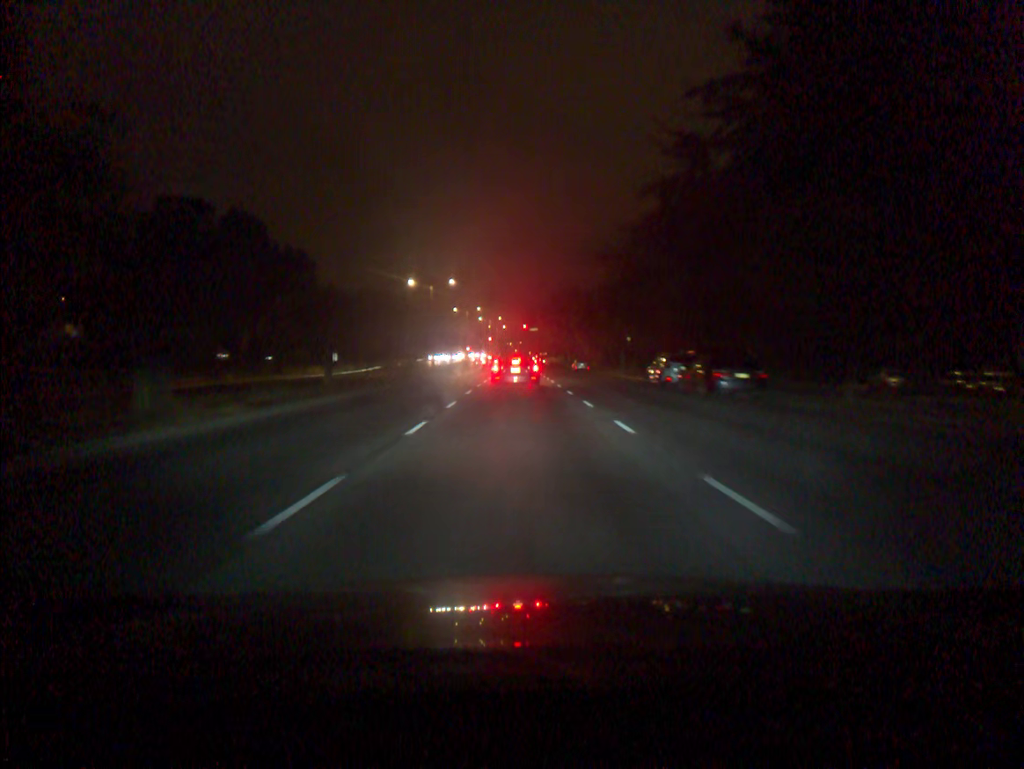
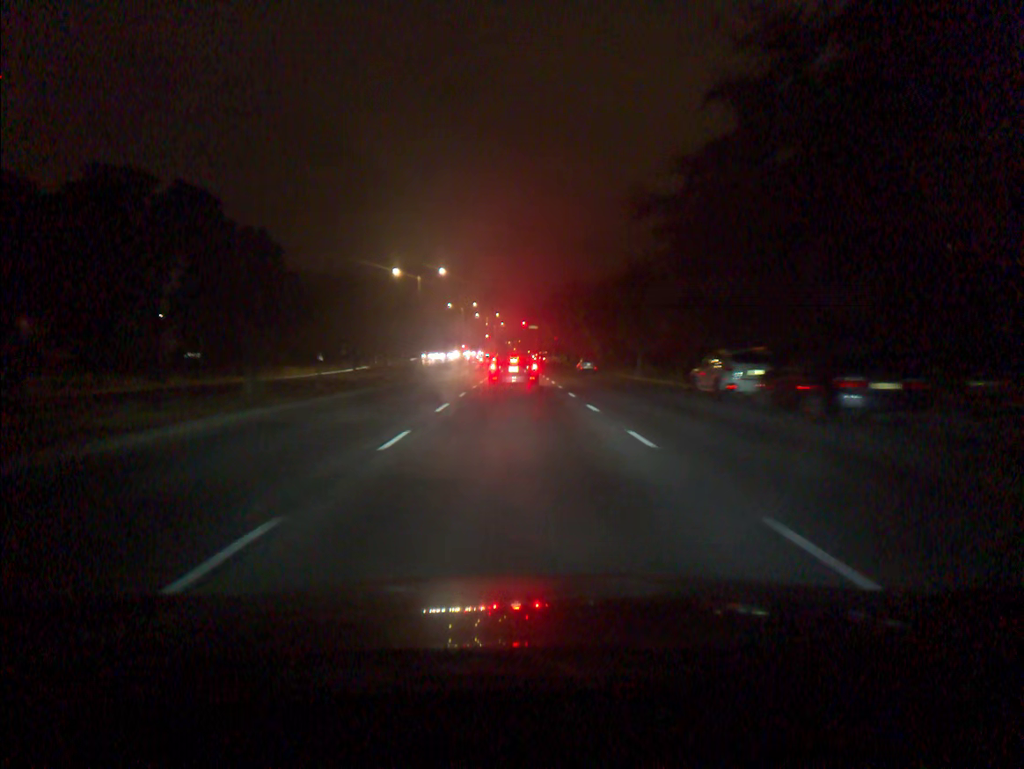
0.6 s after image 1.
(0.0, +9.3) m; 0°
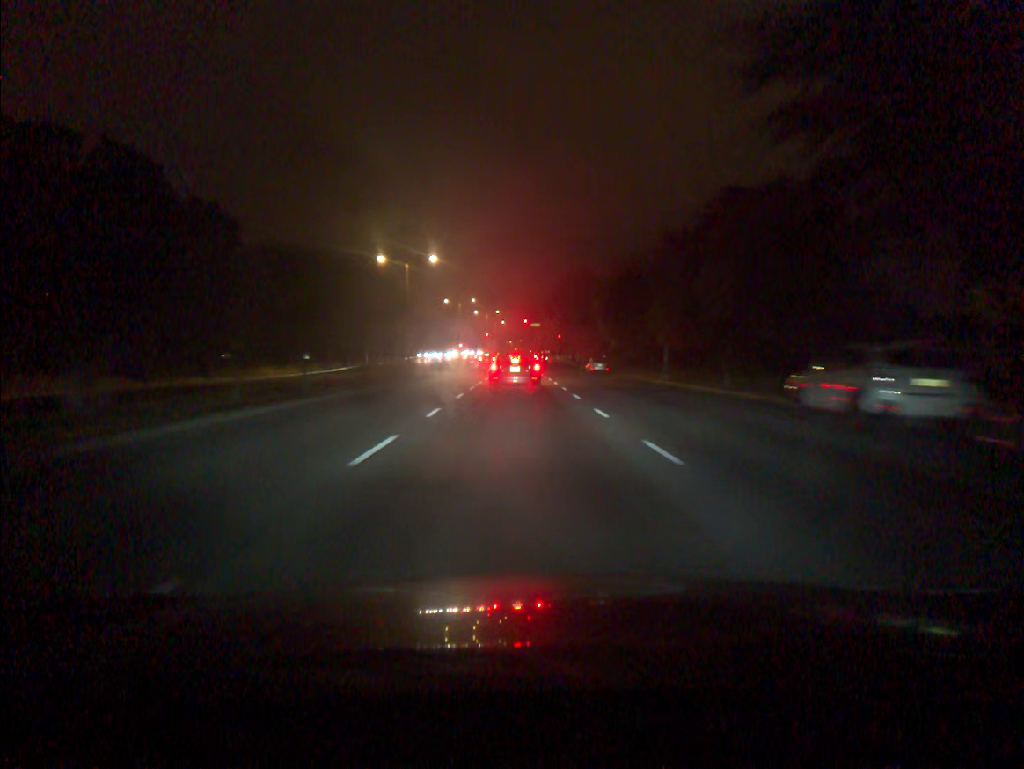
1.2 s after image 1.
(0.0, +9.1) m; 0°
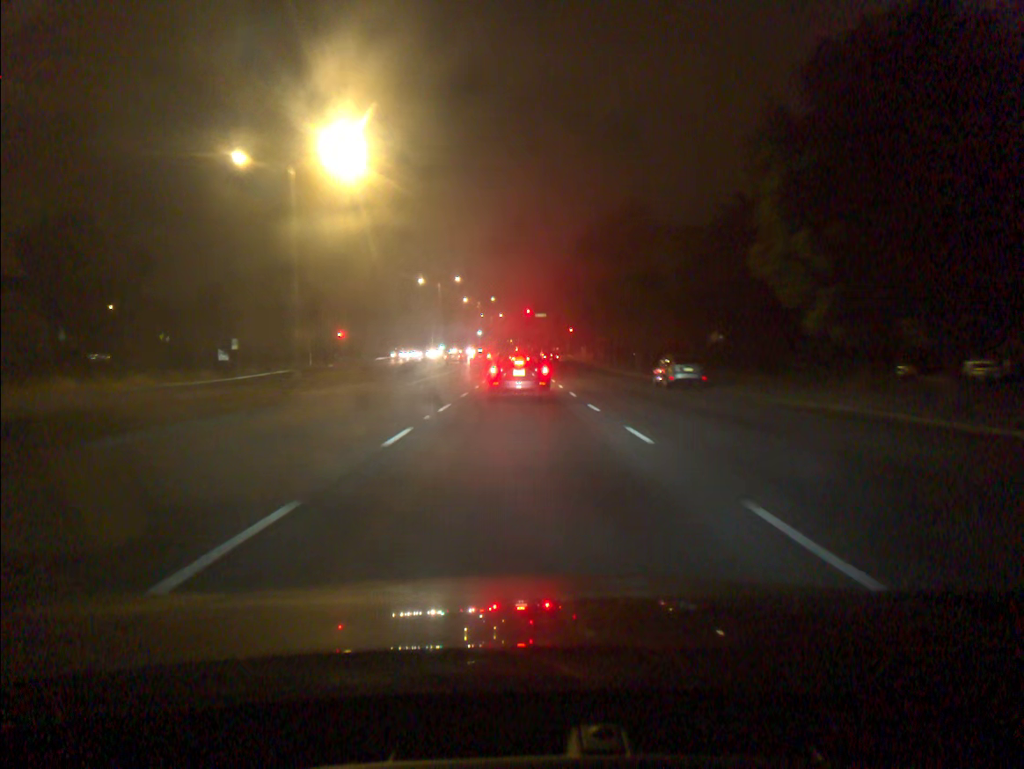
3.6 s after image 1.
(0.0, +33.5) m; 0°
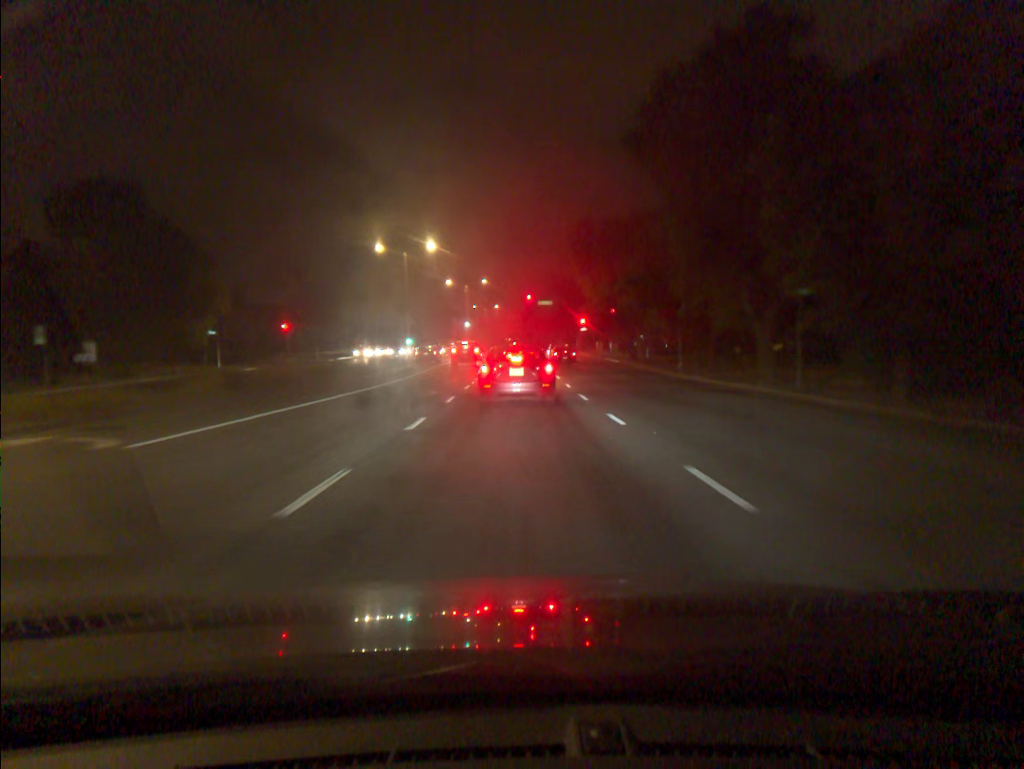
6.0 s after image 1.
(0.0, +26.9) m; 0°
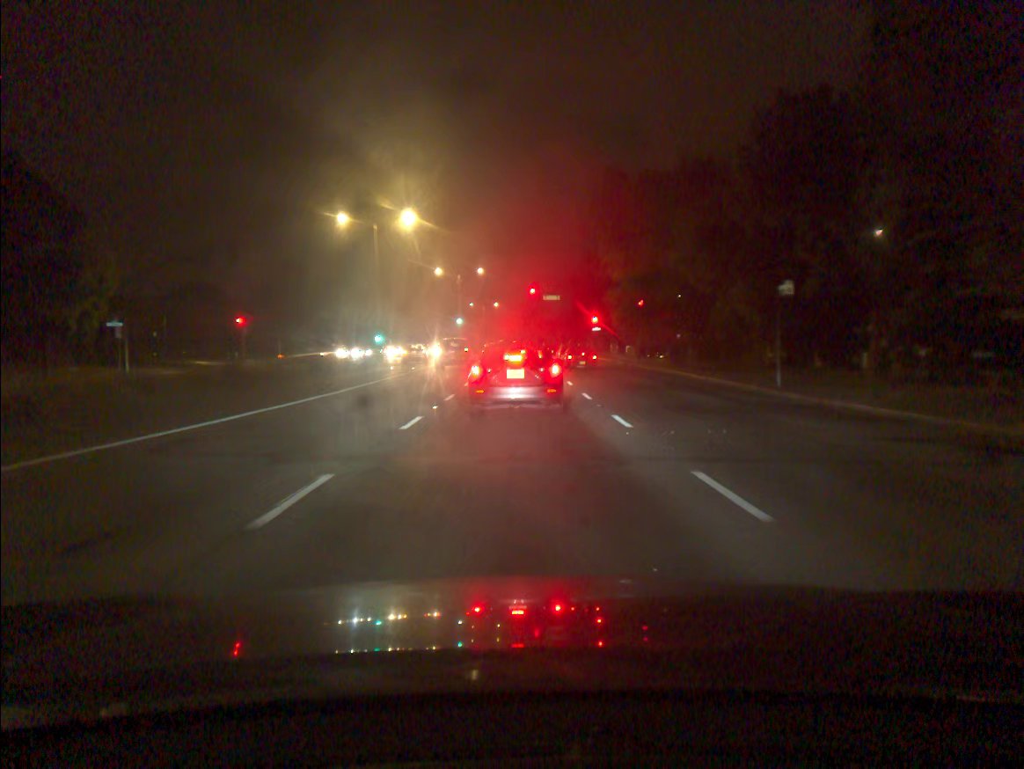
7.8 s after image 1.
(0.0, +15.0) m; 0°
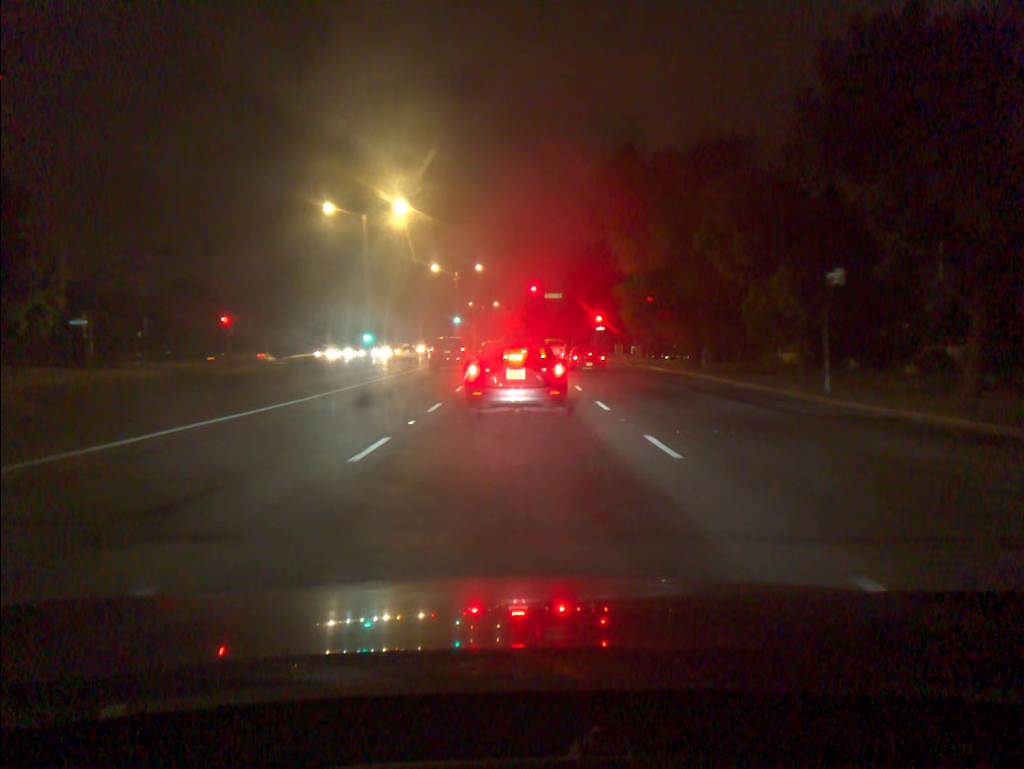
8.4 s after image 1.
(0.0, +3.9) m; 0°
